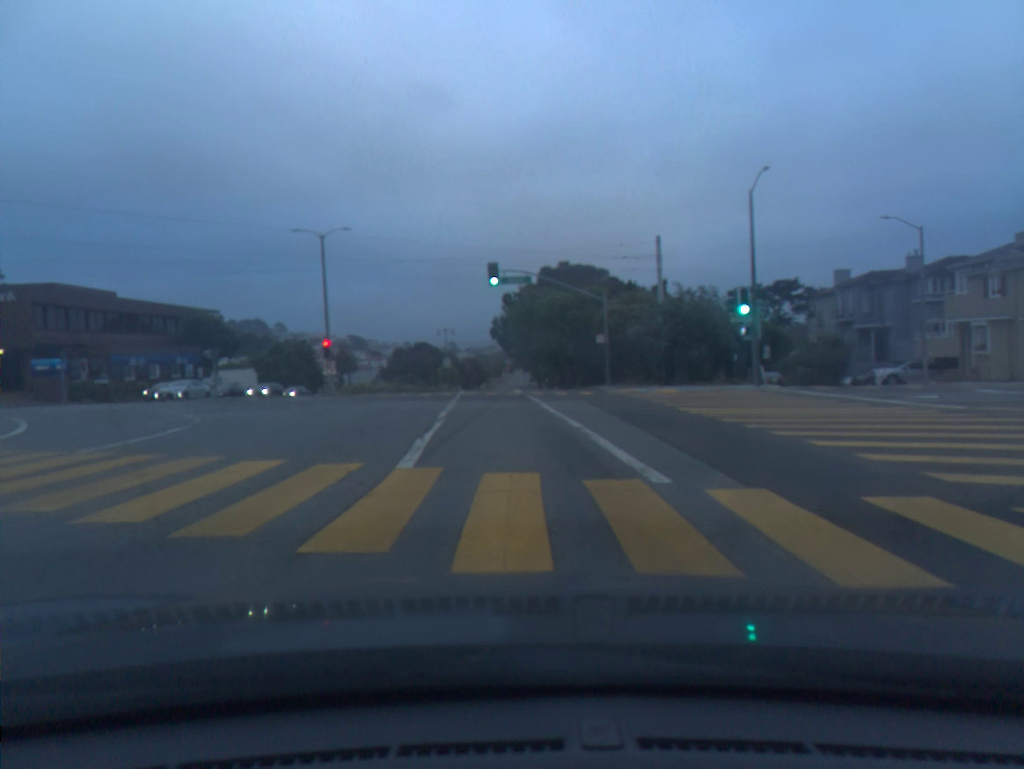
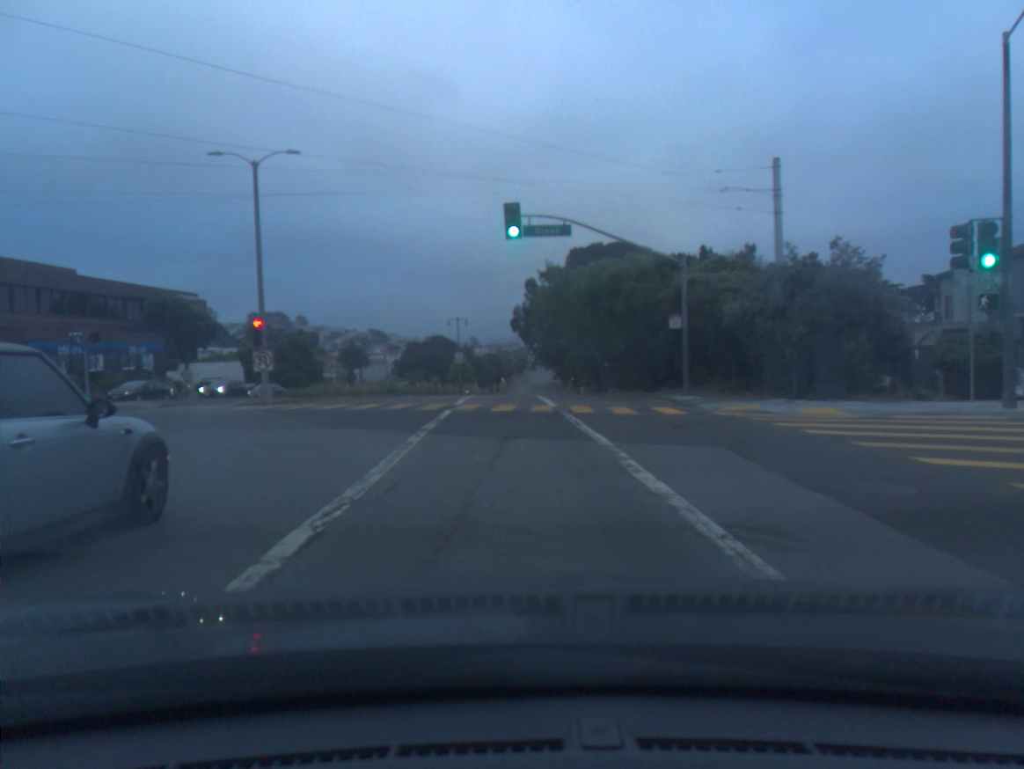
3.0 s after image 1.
(-0.2, +15.0) m; -1°
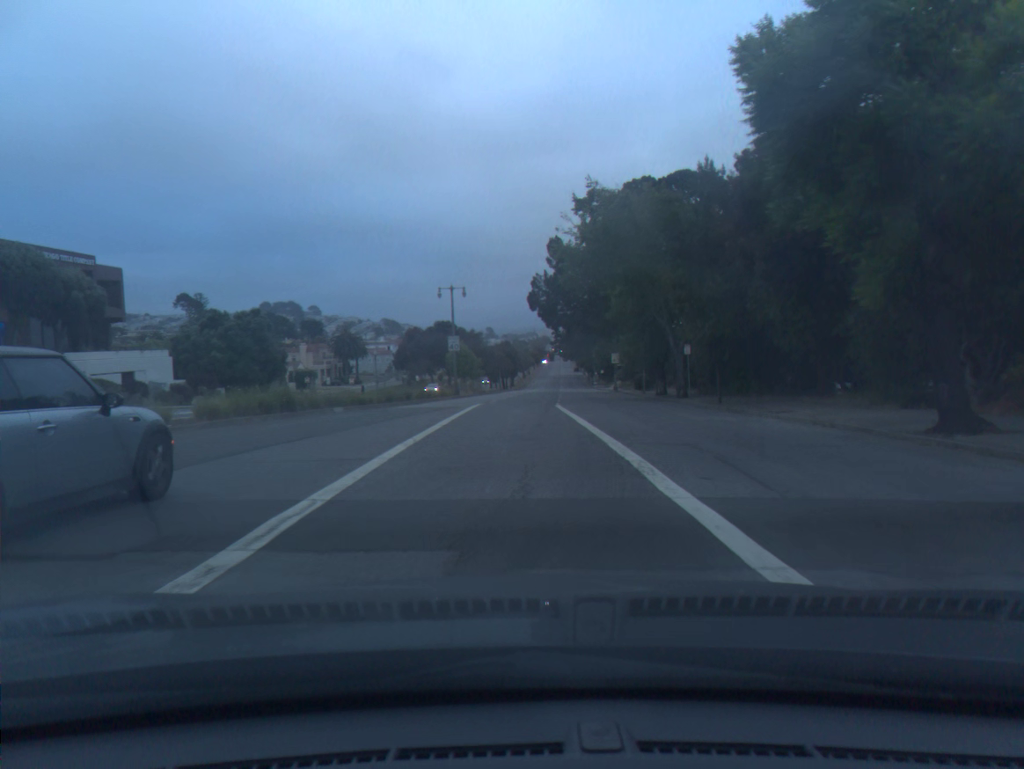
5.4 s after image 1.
(-0.2, +25.2) m; -1°
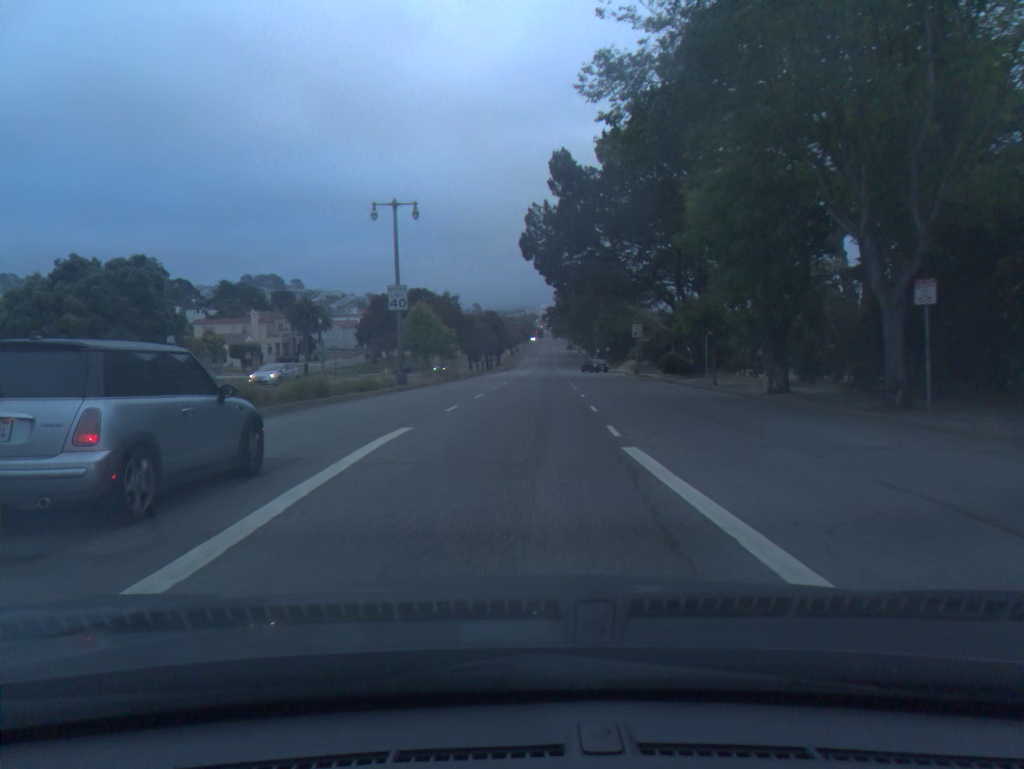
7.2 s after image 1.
(0.0, +23.9) m; +1°
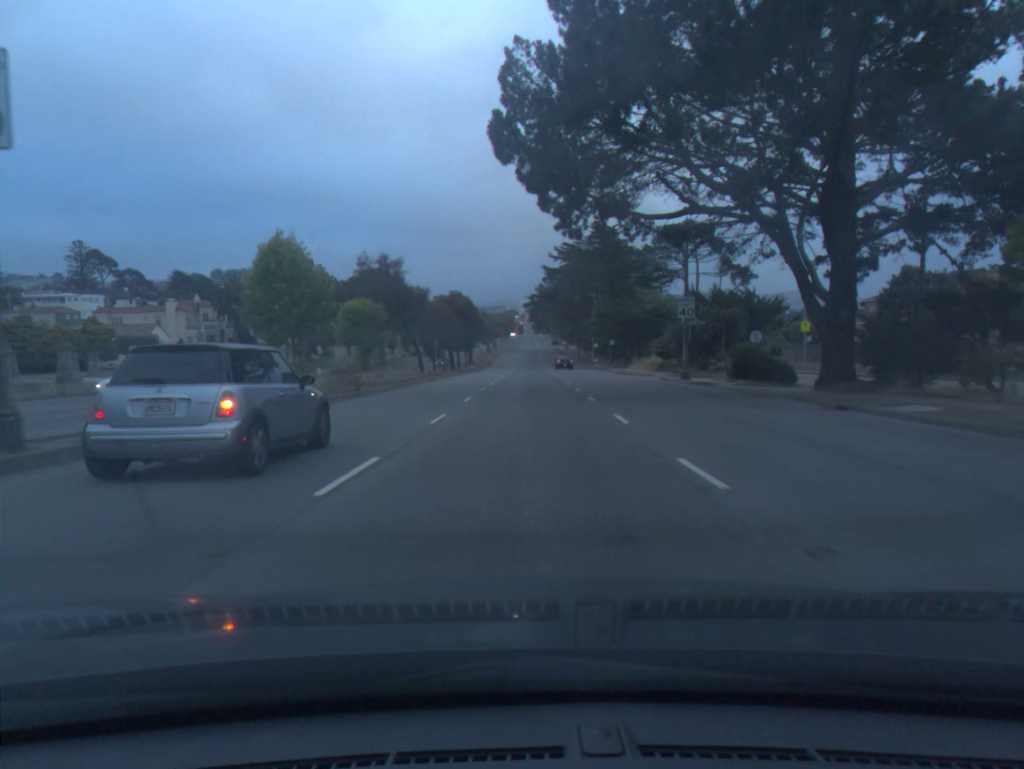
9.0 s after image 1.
(+0.4, +26.8) m; +1°
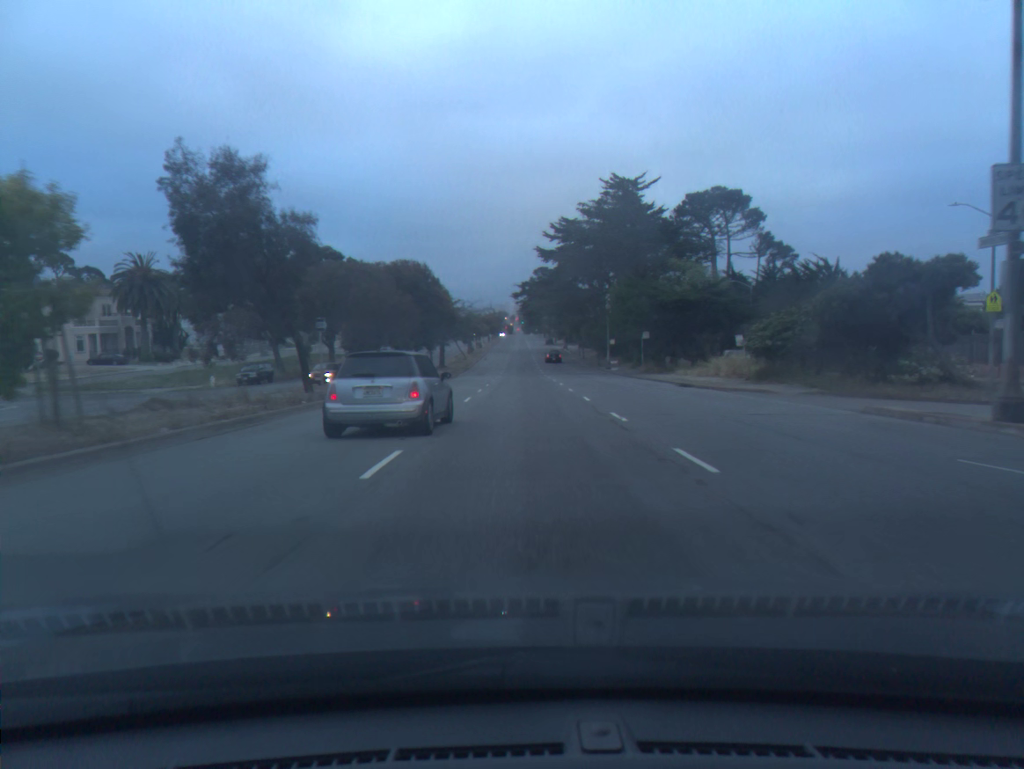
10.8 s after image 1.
(+0.2, +28.3) m; +1°
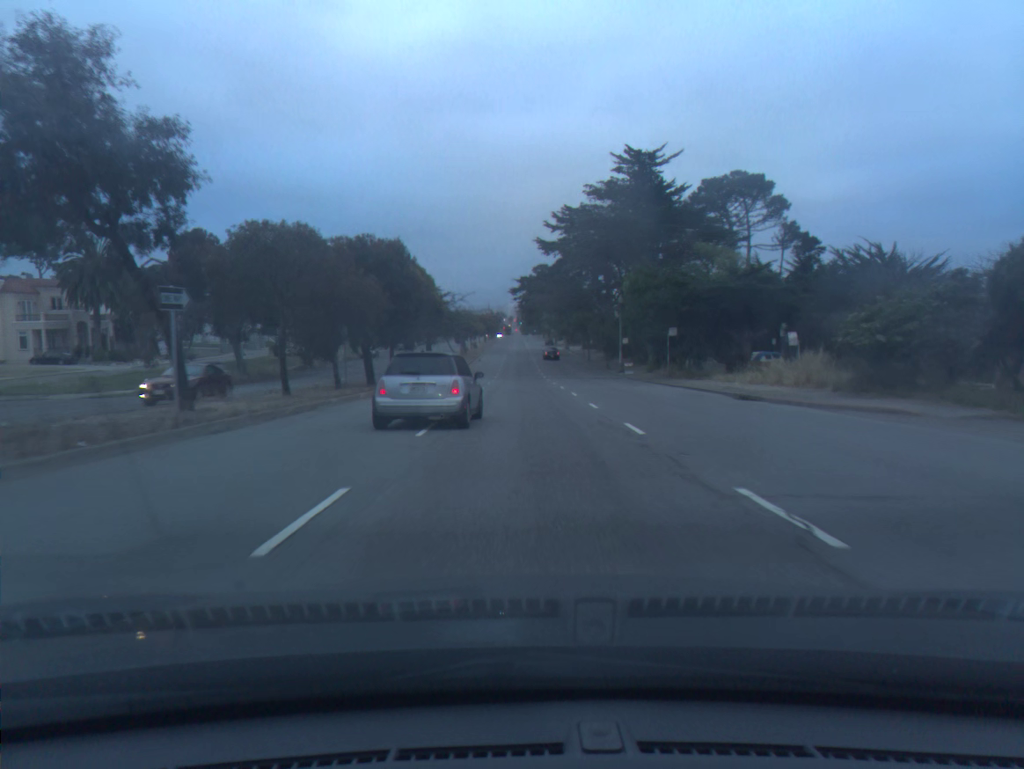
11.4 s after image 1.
(0.0, +10.1) m; 0°
